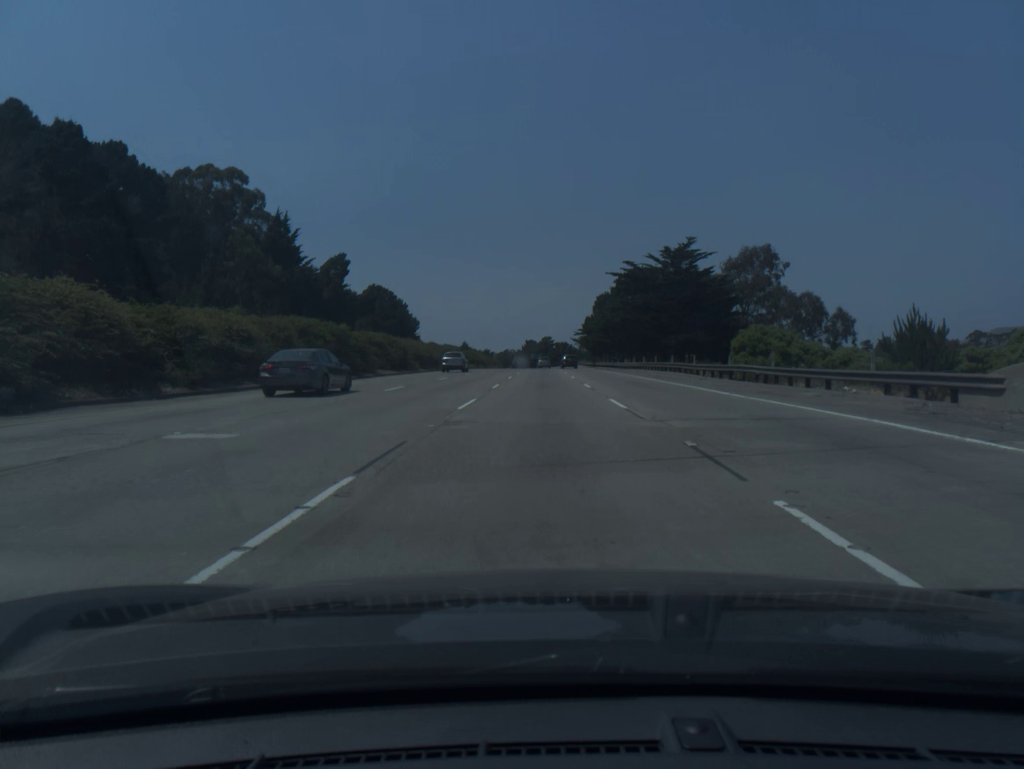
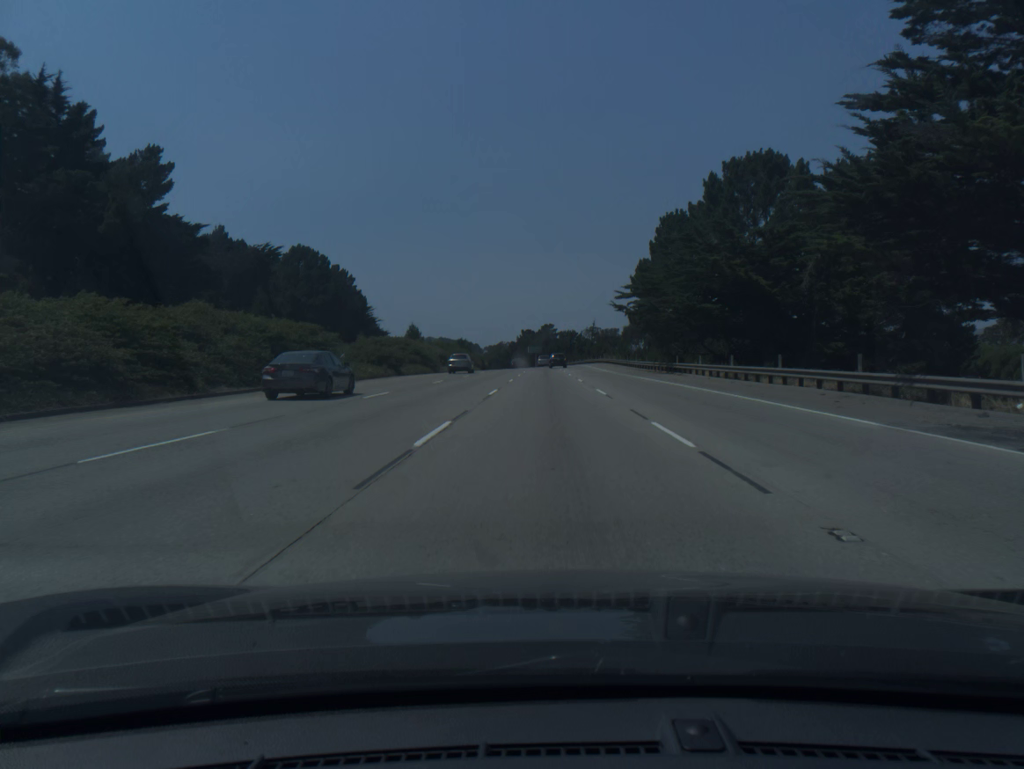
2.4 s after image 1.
(-0.4, +76.7) m; 0°
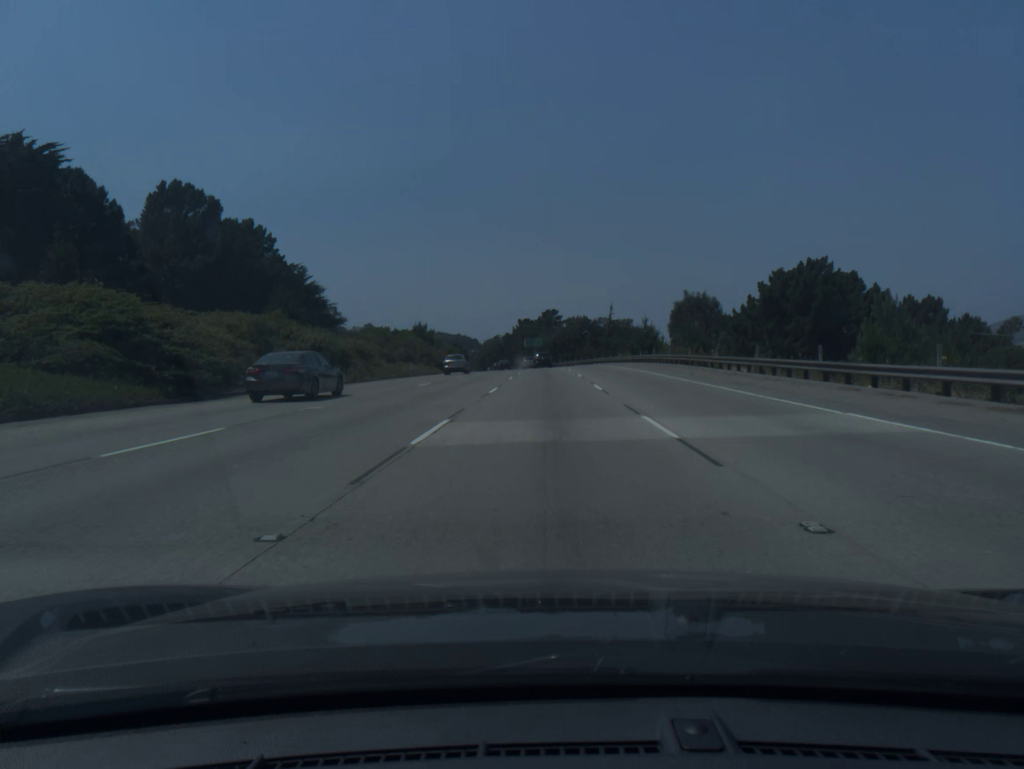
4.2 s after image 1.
(+0.1, +57.9) m; 0°
